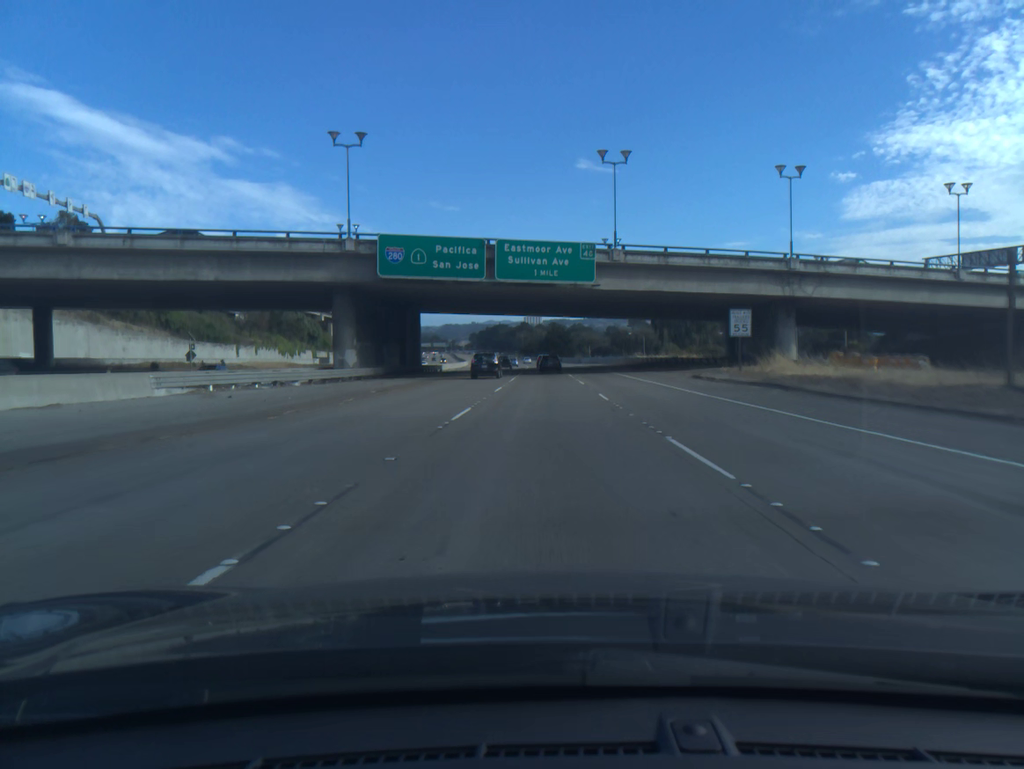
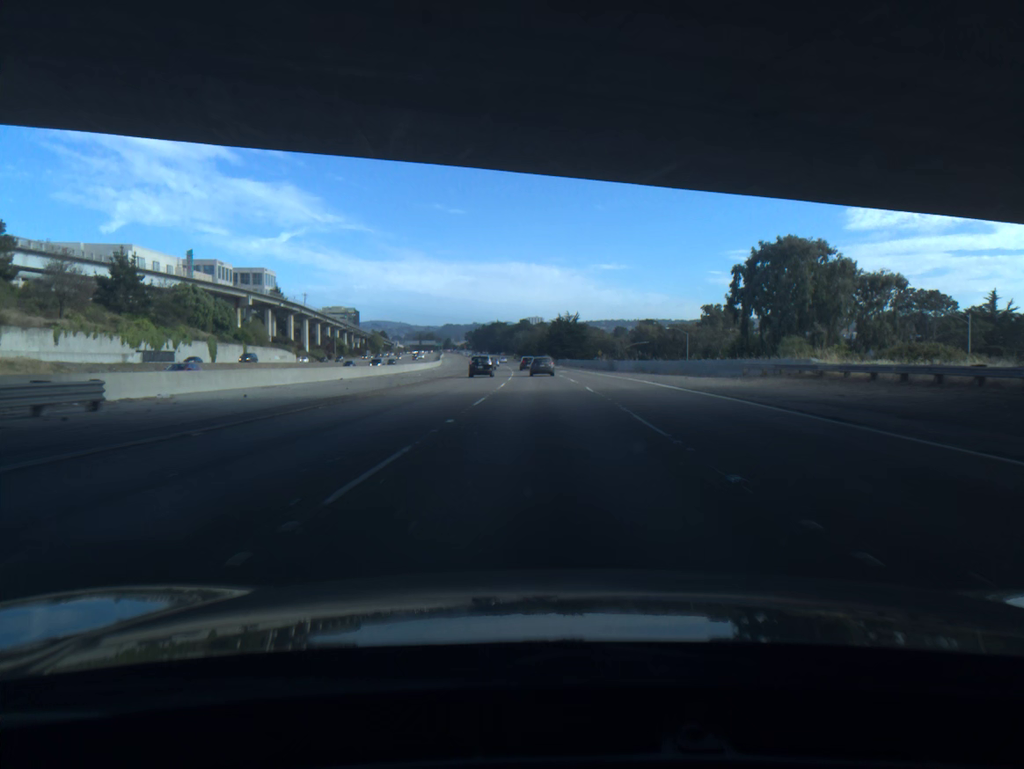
(+0.1, +67.2) m; 0°
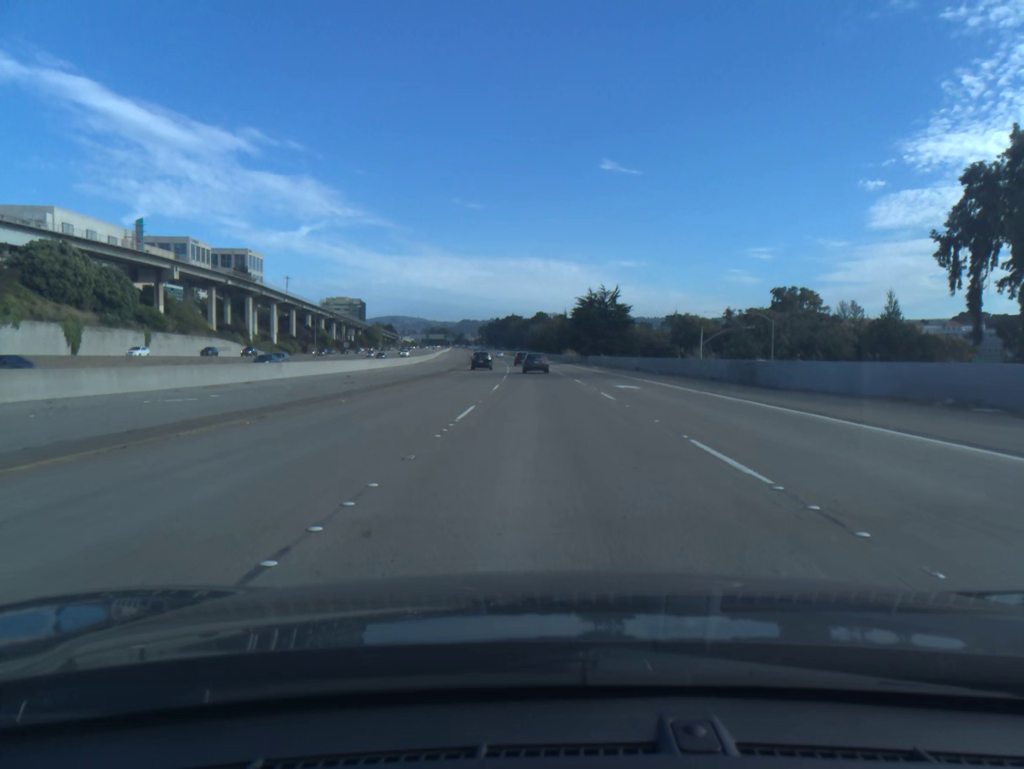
(-0.4, +49.2) m; -1°
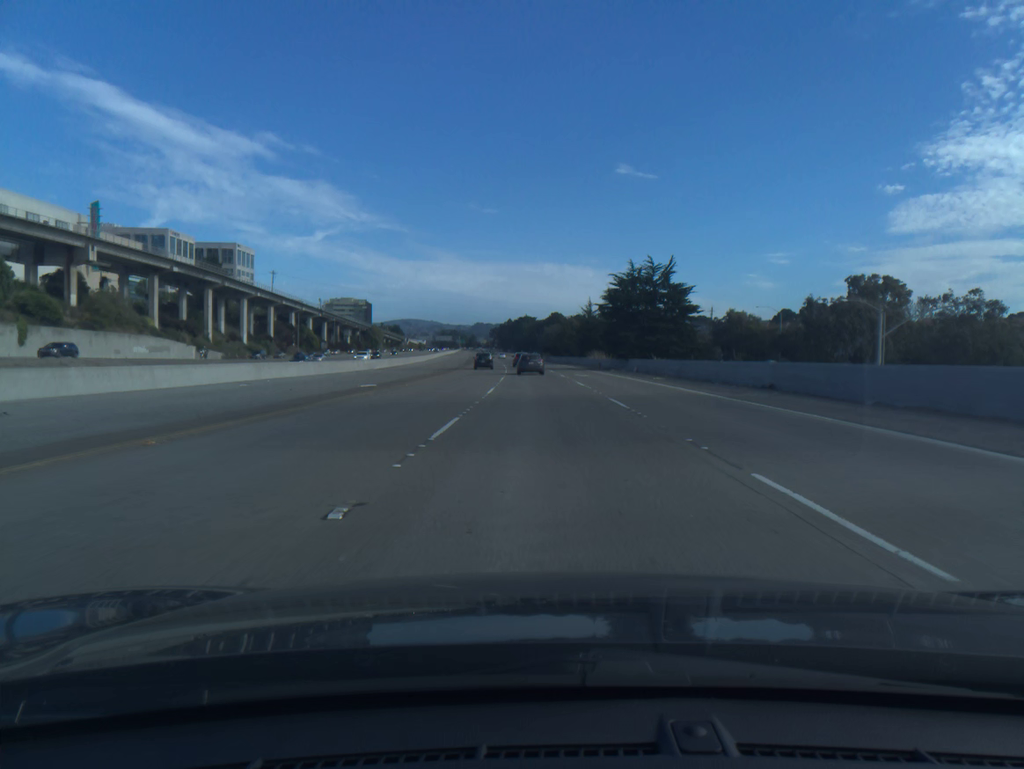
(-0.3, +32.2) m; -1°
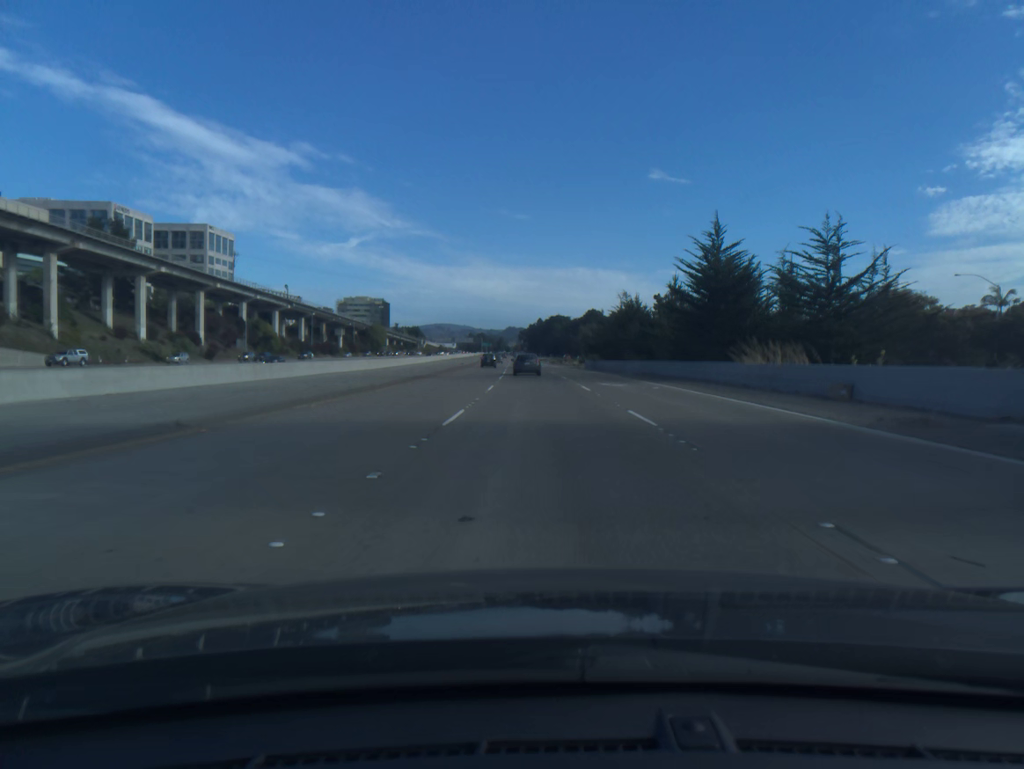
(-1.2, +63.5) m; -2°
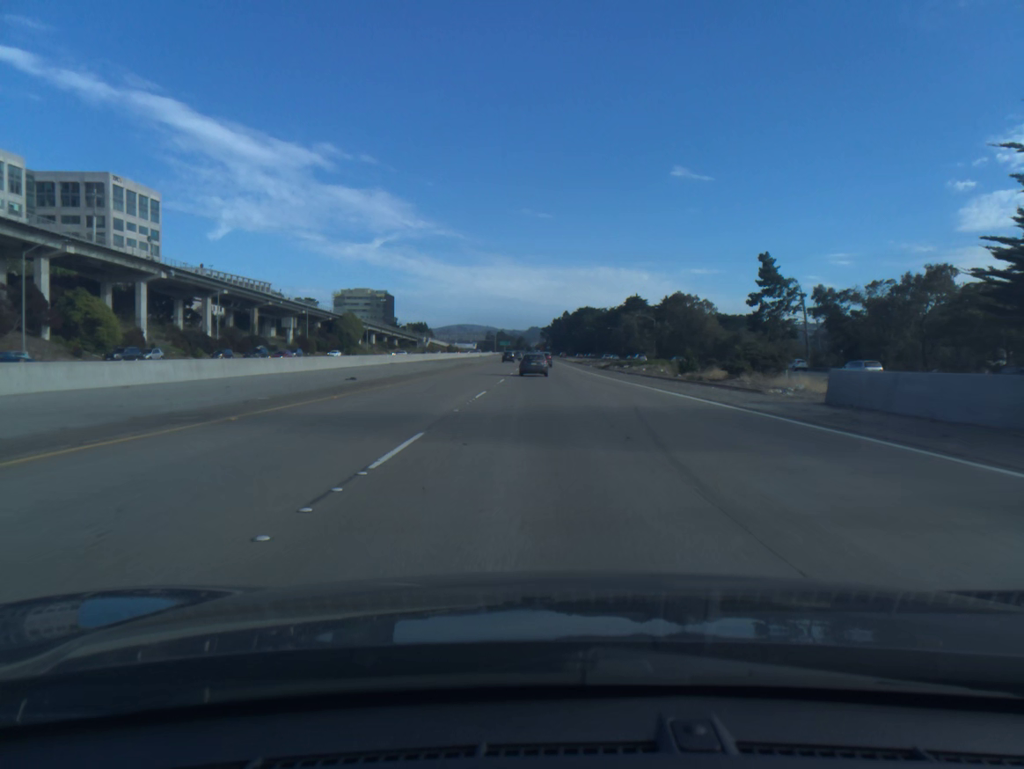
(-1.7, +77.9) m; -2°
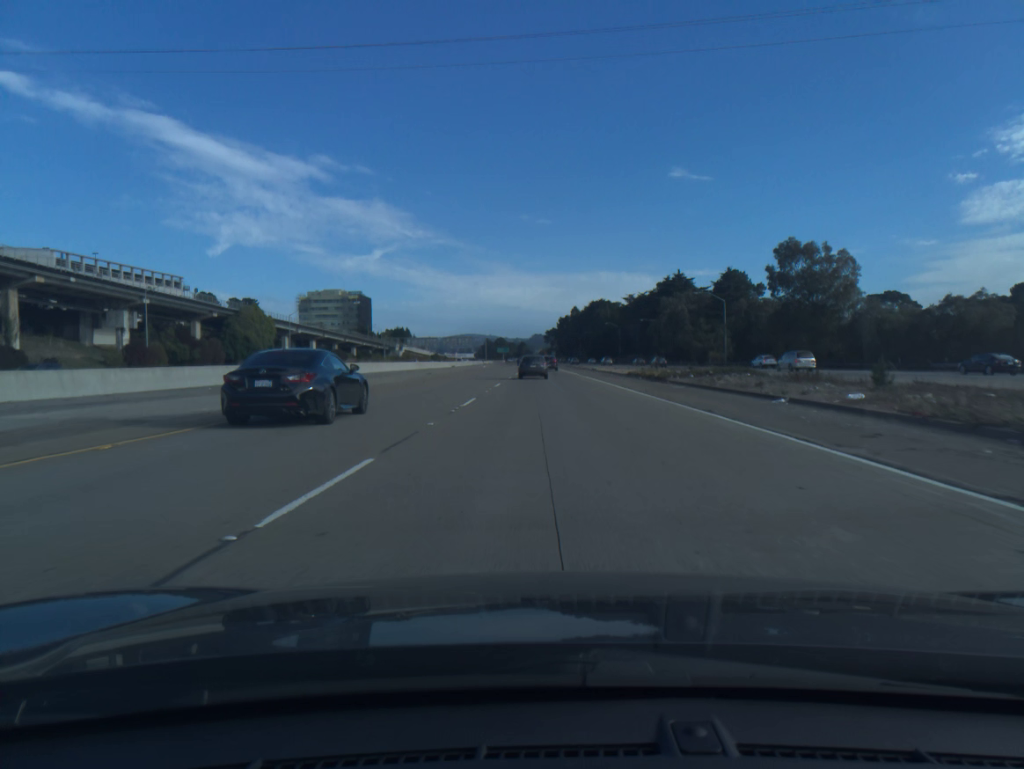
(-0.1, +76.4) m; 0°
